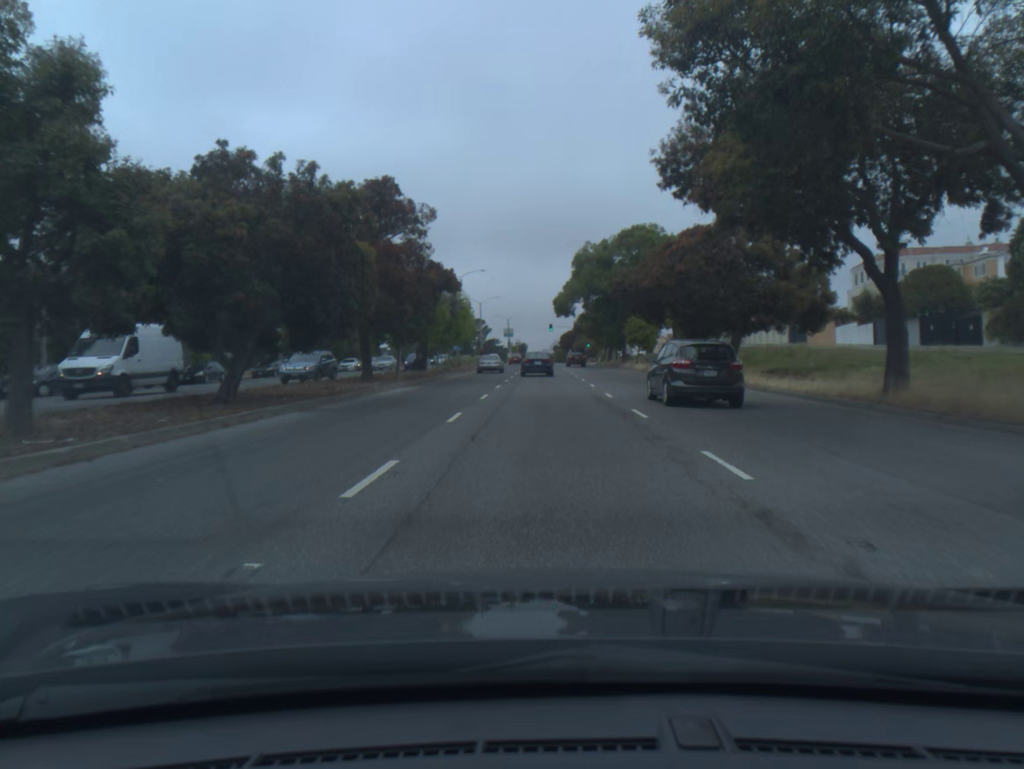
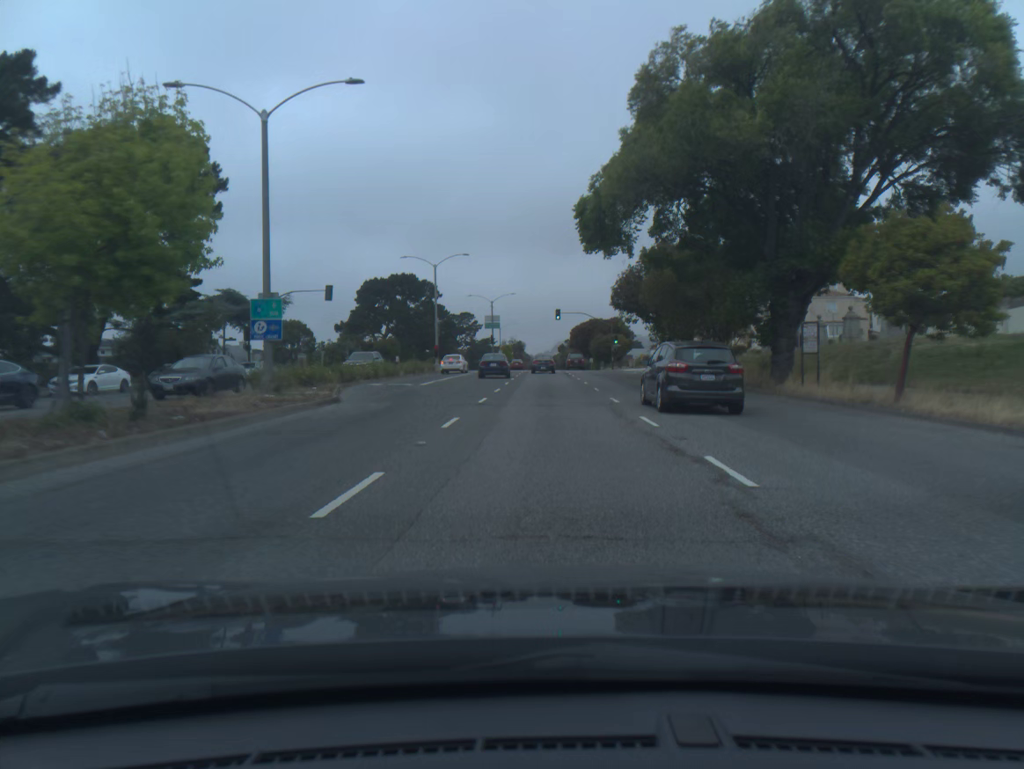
(-0.1, +51.5) m; 0°
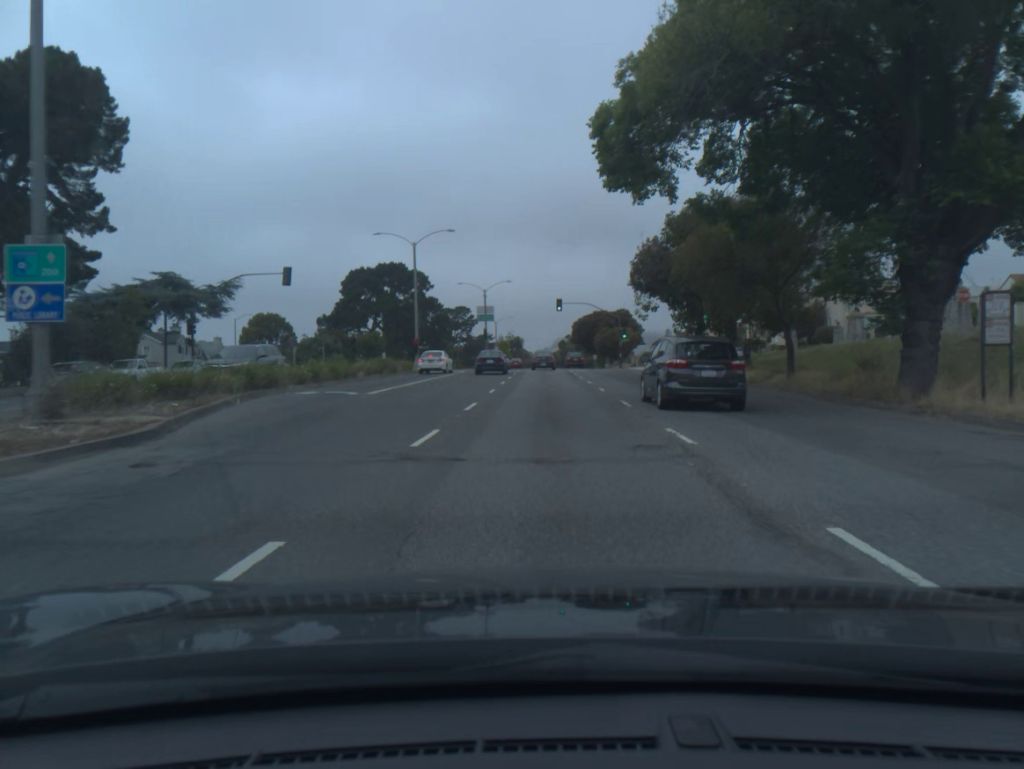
(0.0, +10.4) m; 0°
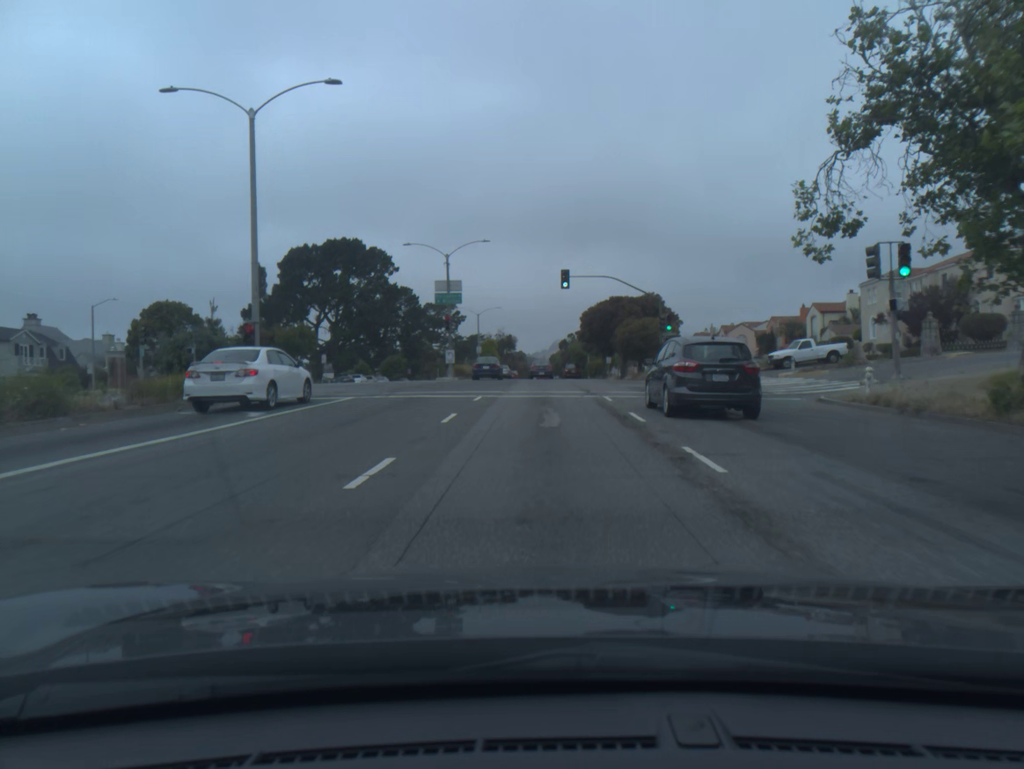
(+0.1, +31.5) m; 0°
